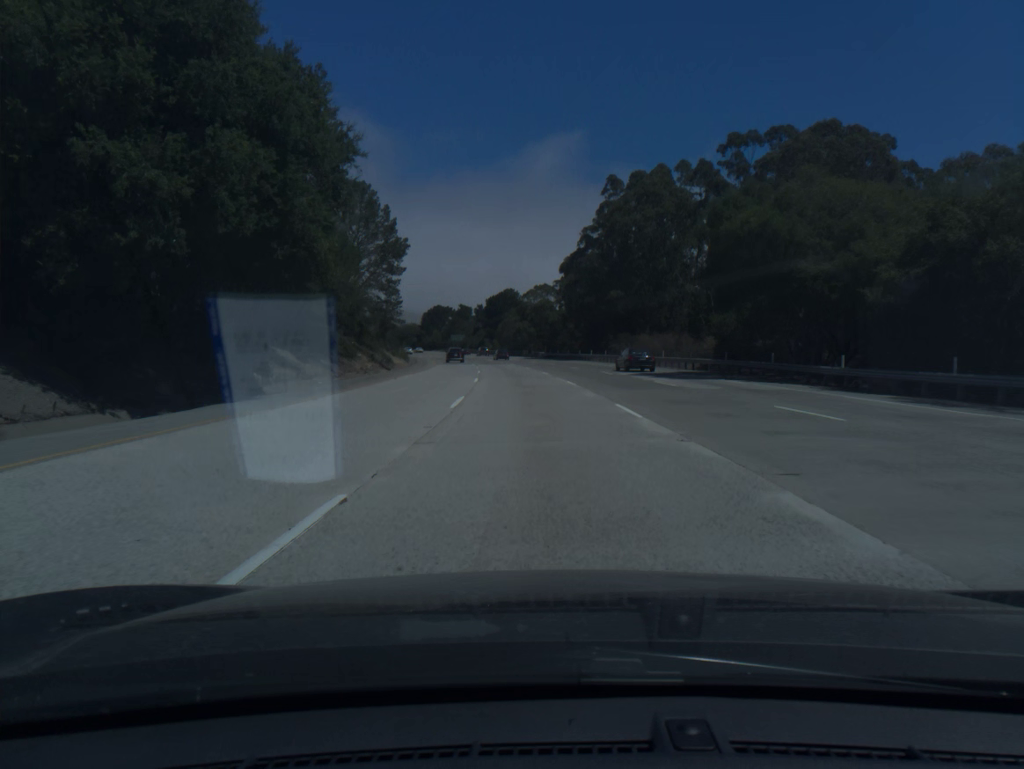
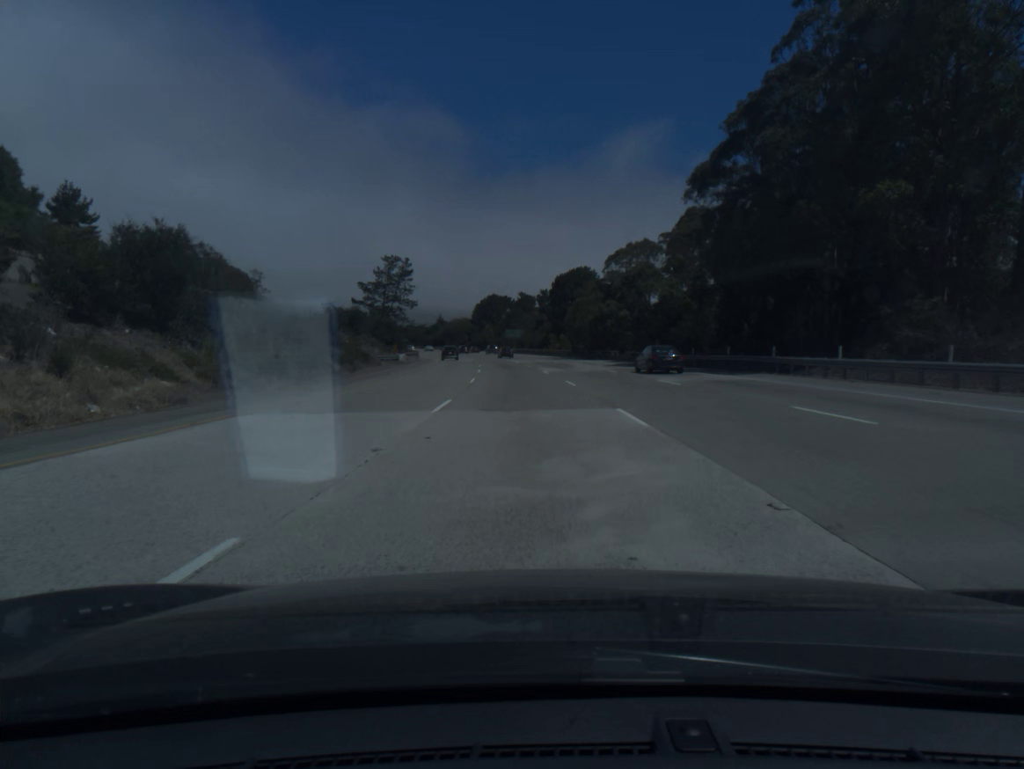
(-2.6, +60.0) m; -5°
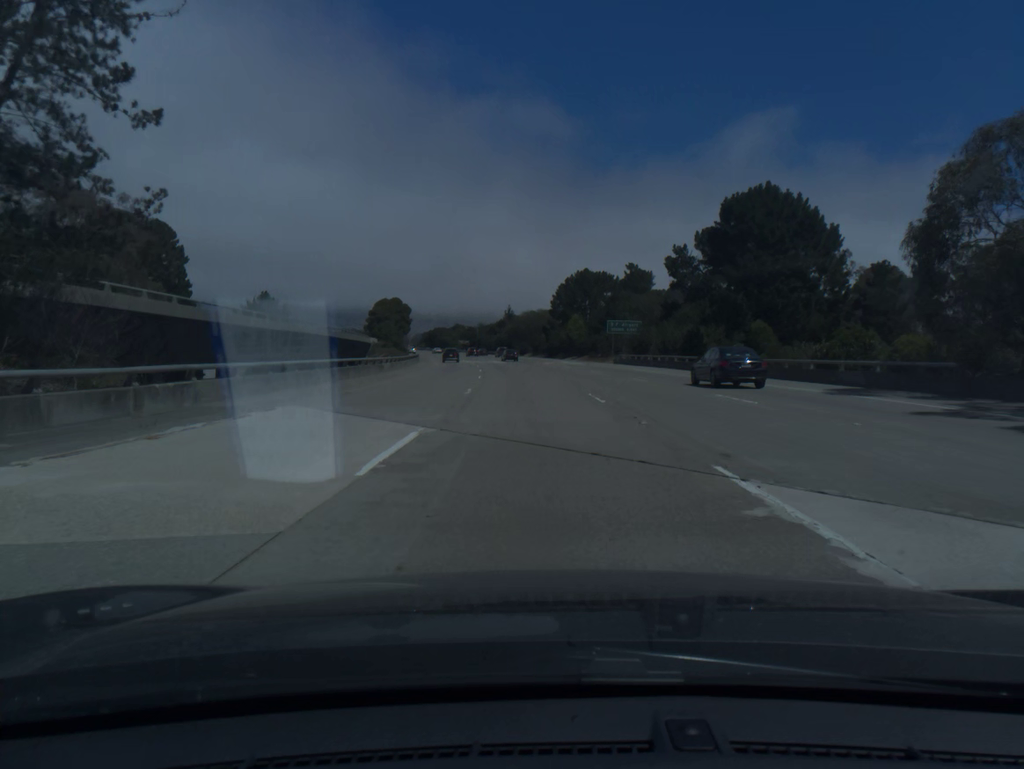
(-4.8, +80.0) m; -7°
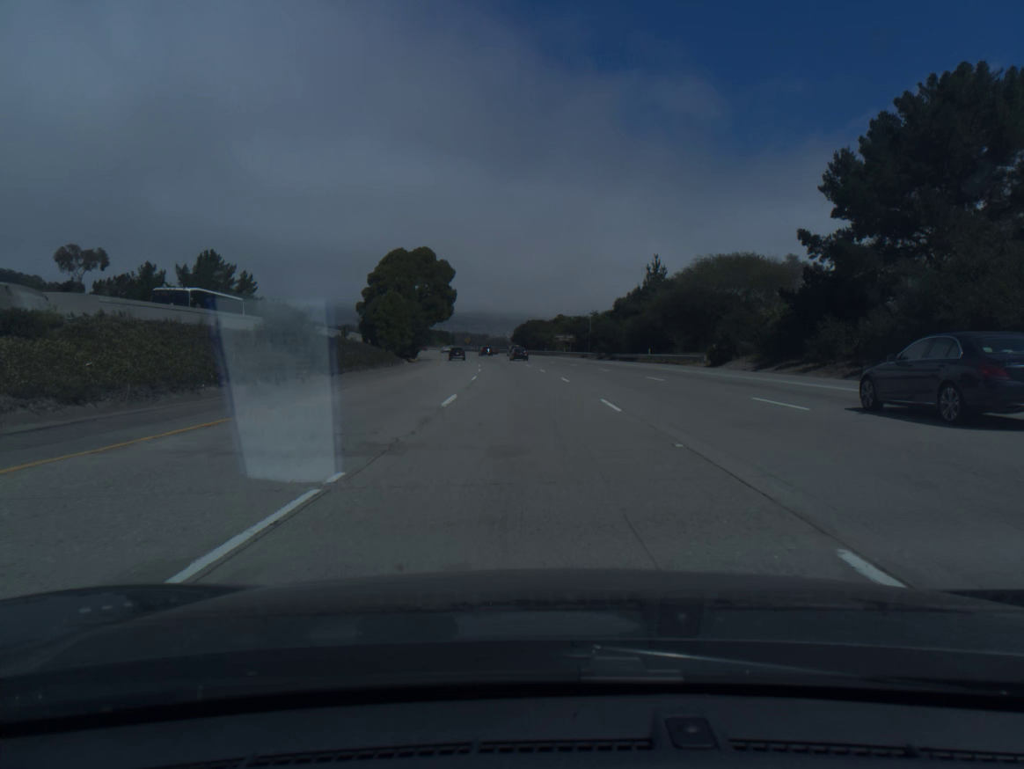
(-7.3, +100.3) m; -8°
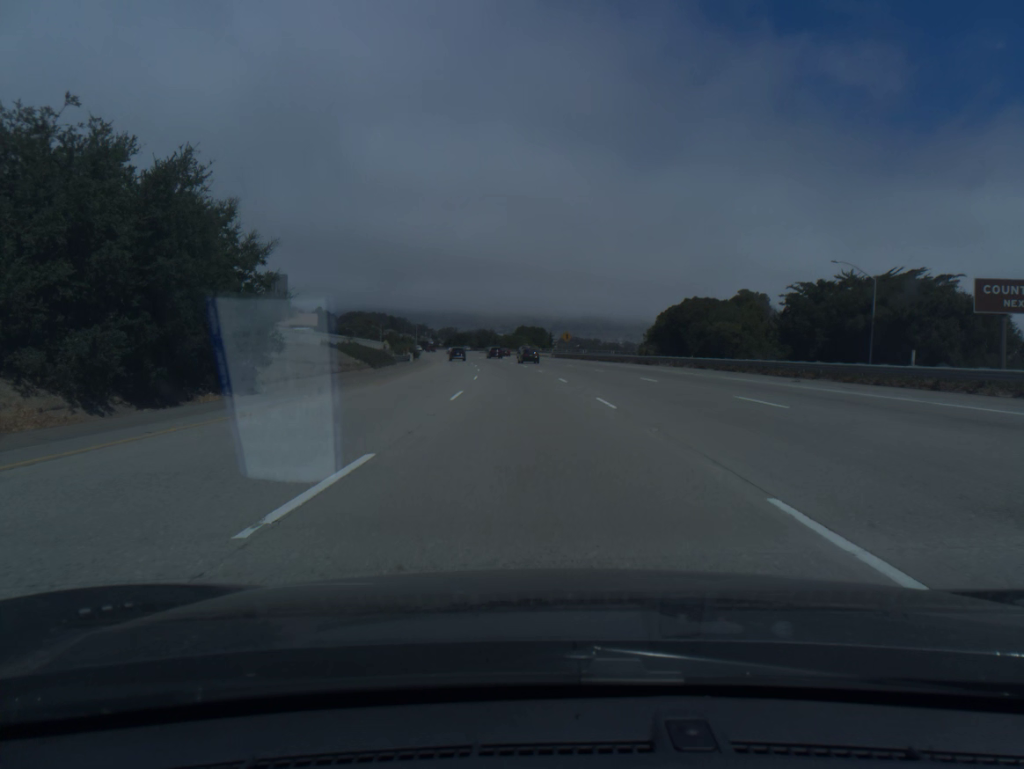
(-7.3, +100.8) m; -8°
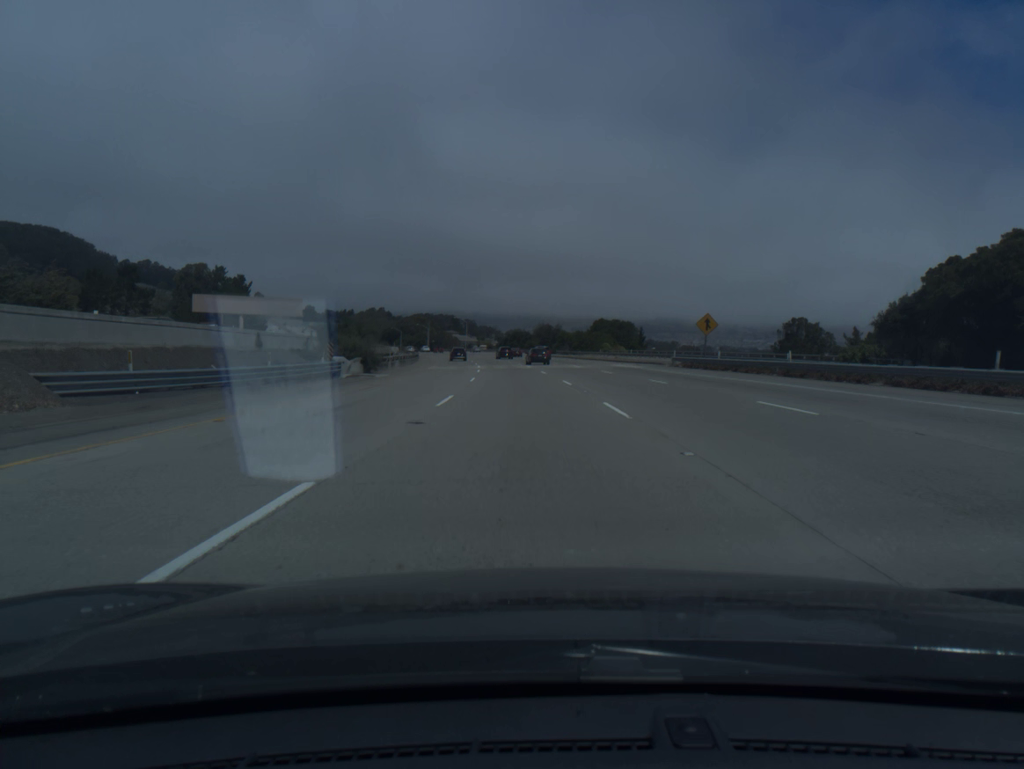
(-2.5, +60.4) m; -5°
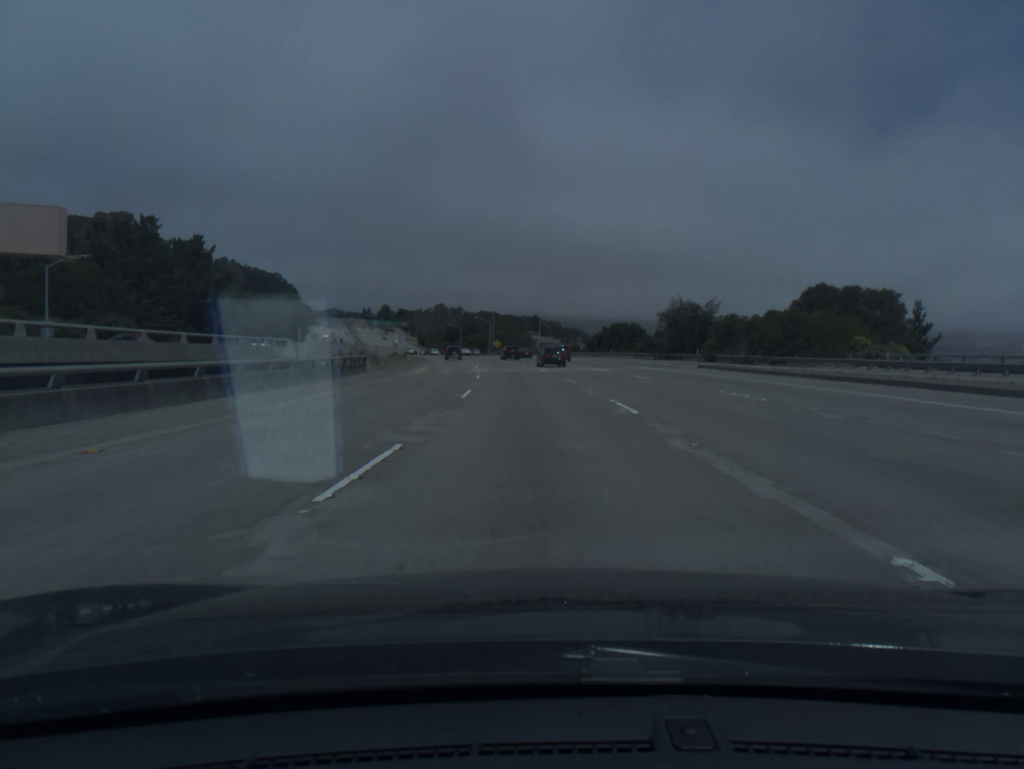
(-4.7, +80.4) m; -6°
